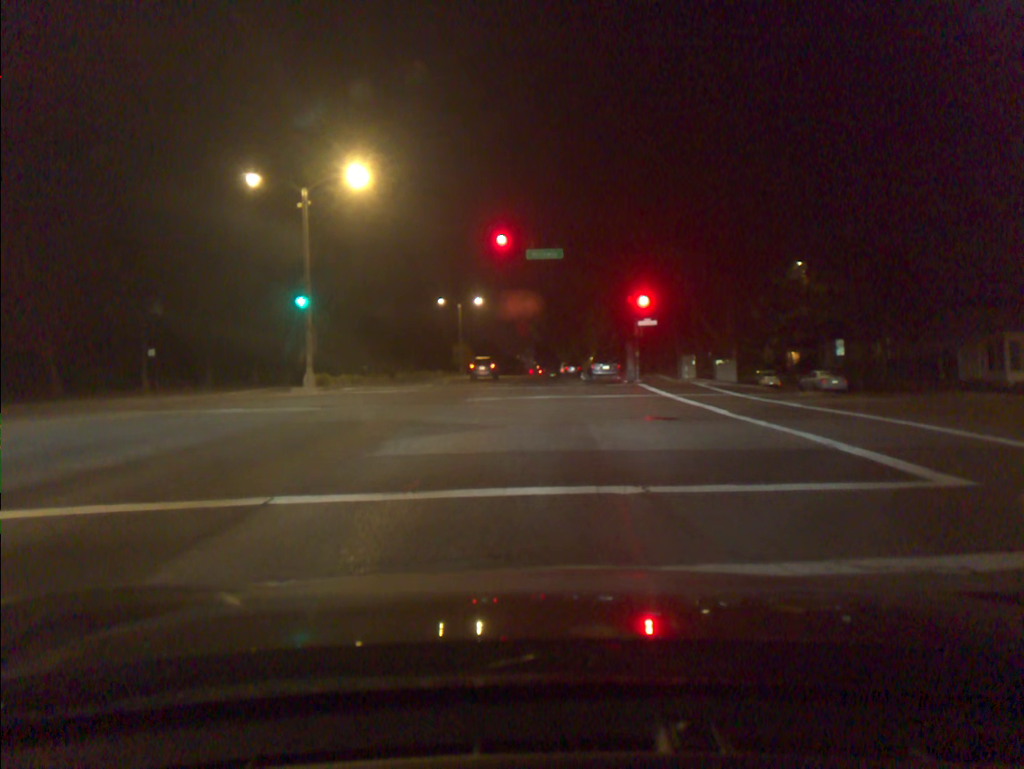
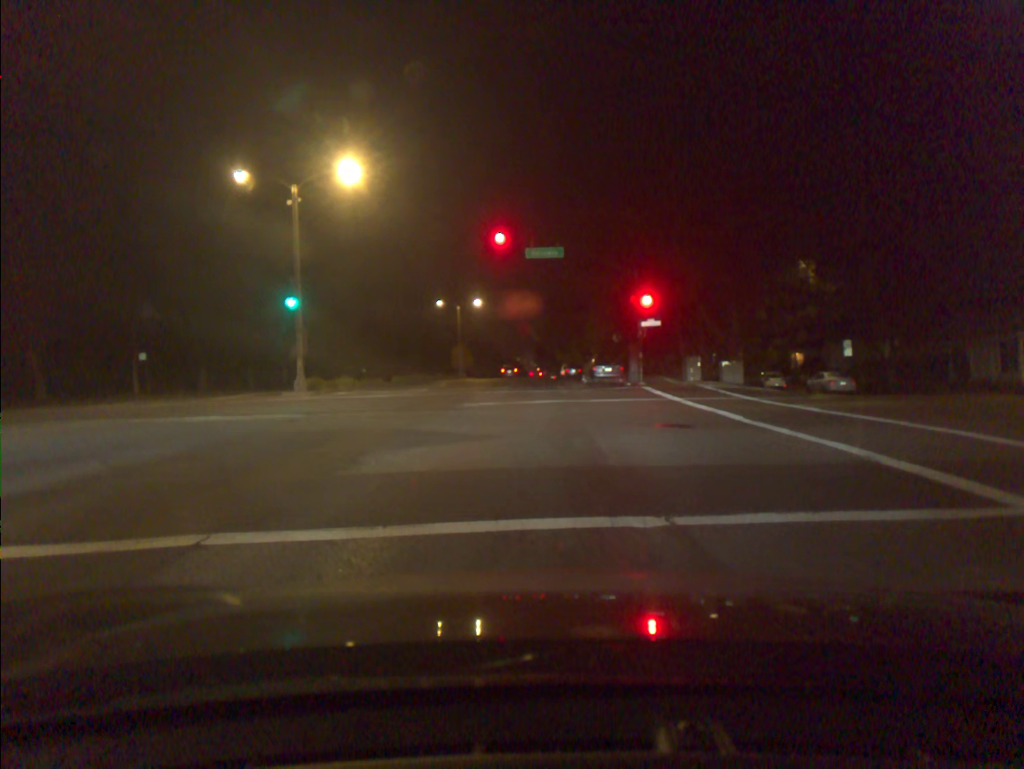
(0.0, +1.3) m; 0°
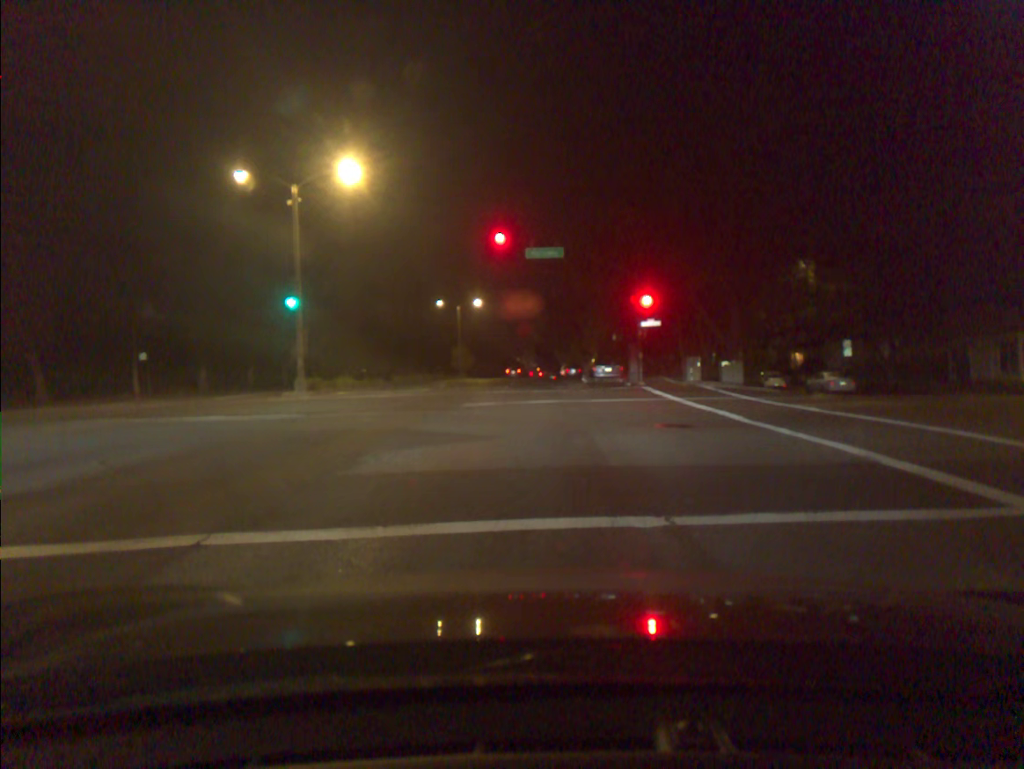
(0.0, 0.0) m; 0°
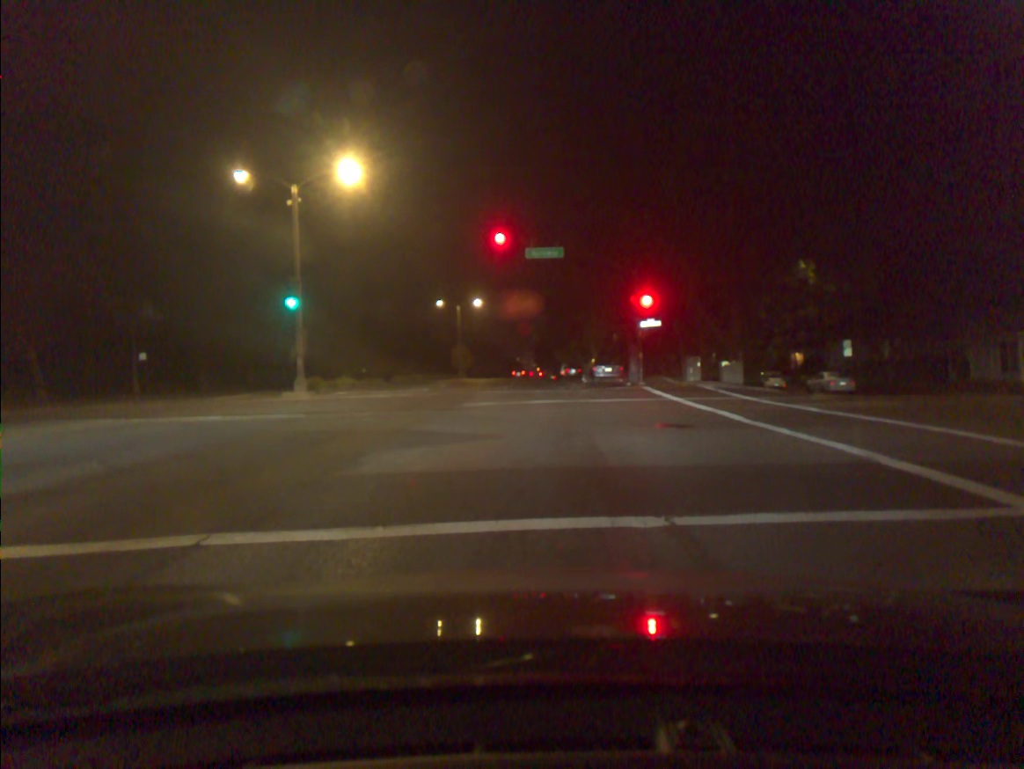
(0.0, 0.0) m; 0°
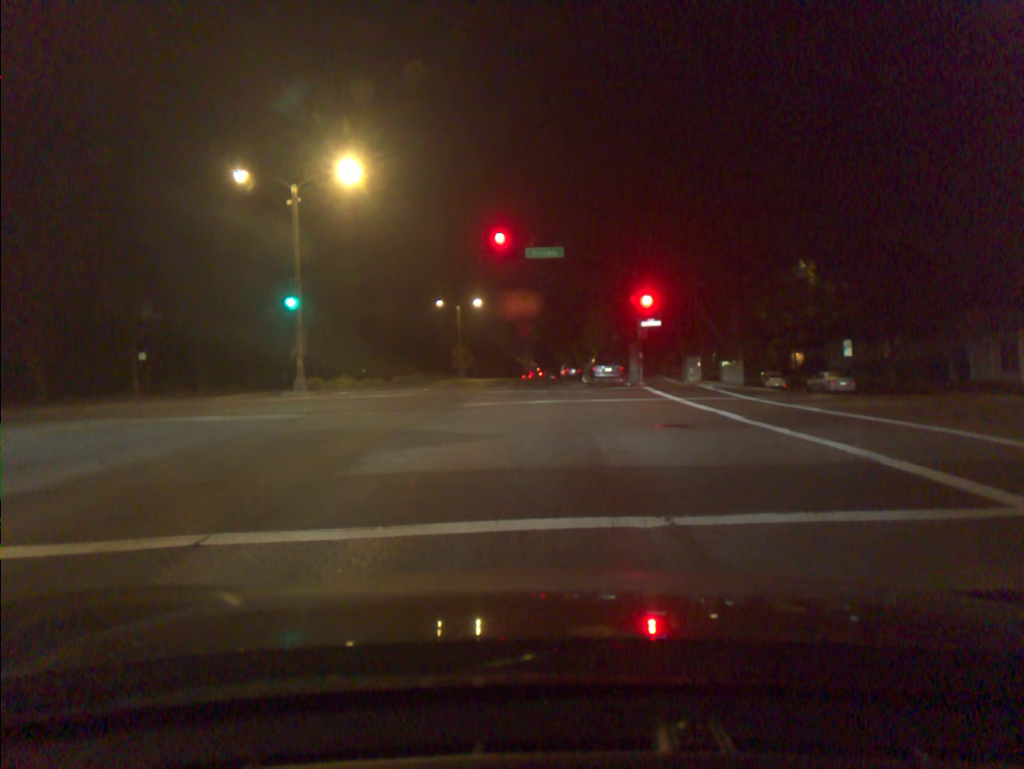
(0.0, 0.0) m; 0°
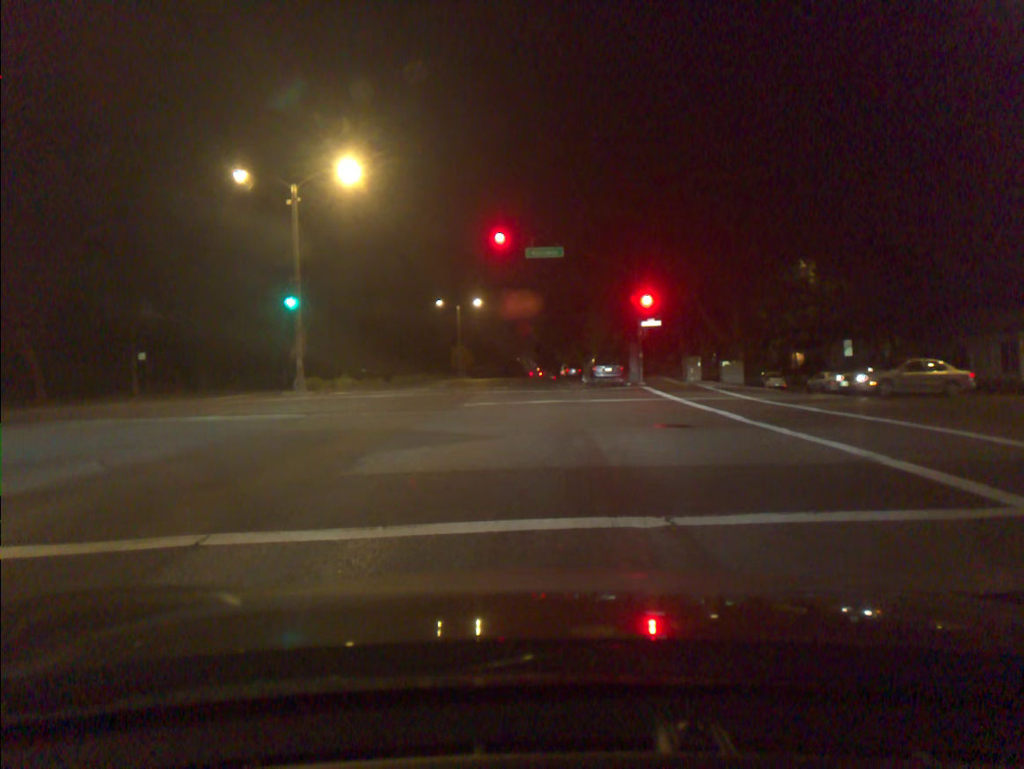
(0.0, 0.0) m; 0°
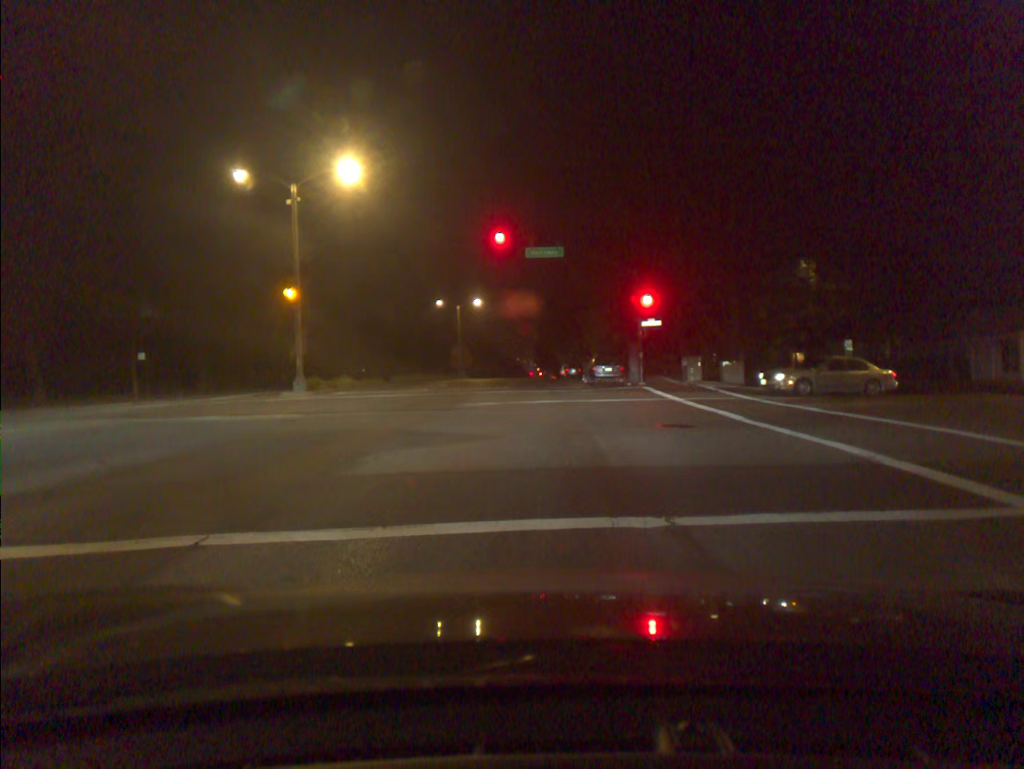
(0.0, 0.0) m; 0°
